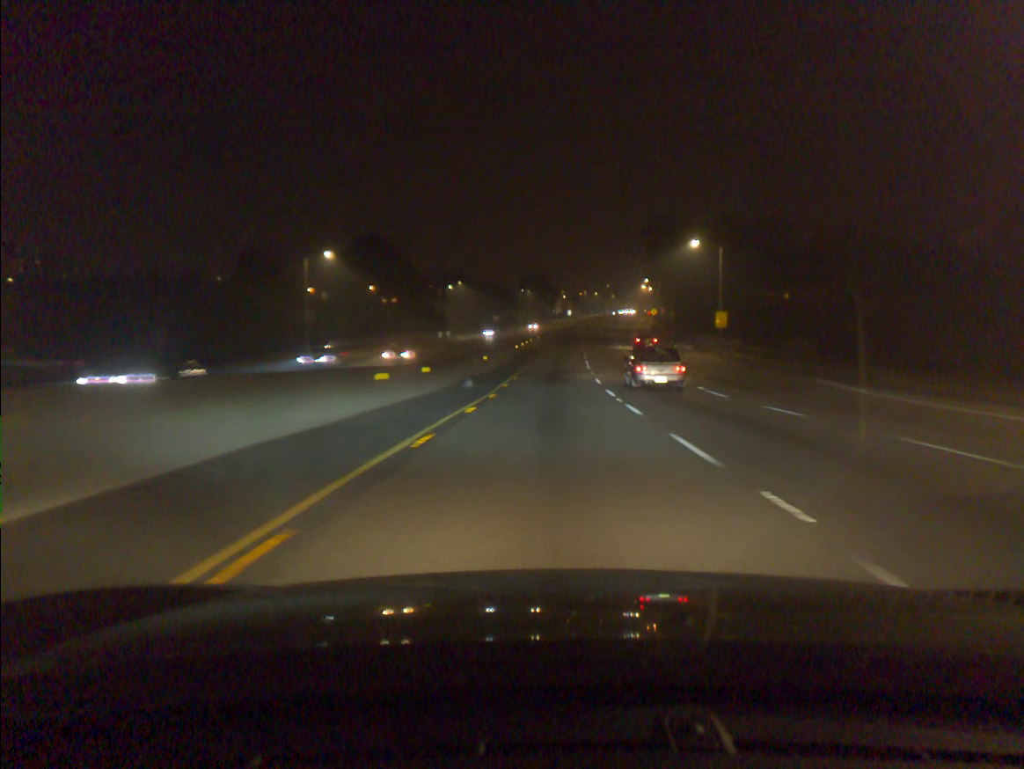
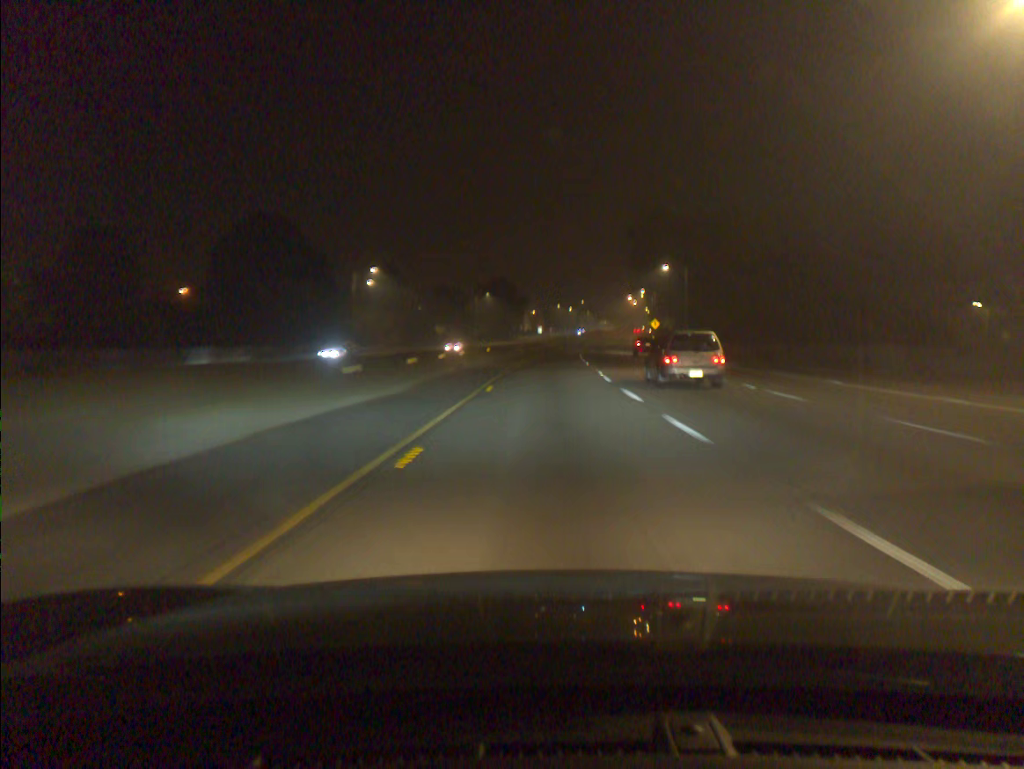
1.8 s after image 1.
(+1.0, +50.3) m; +2°
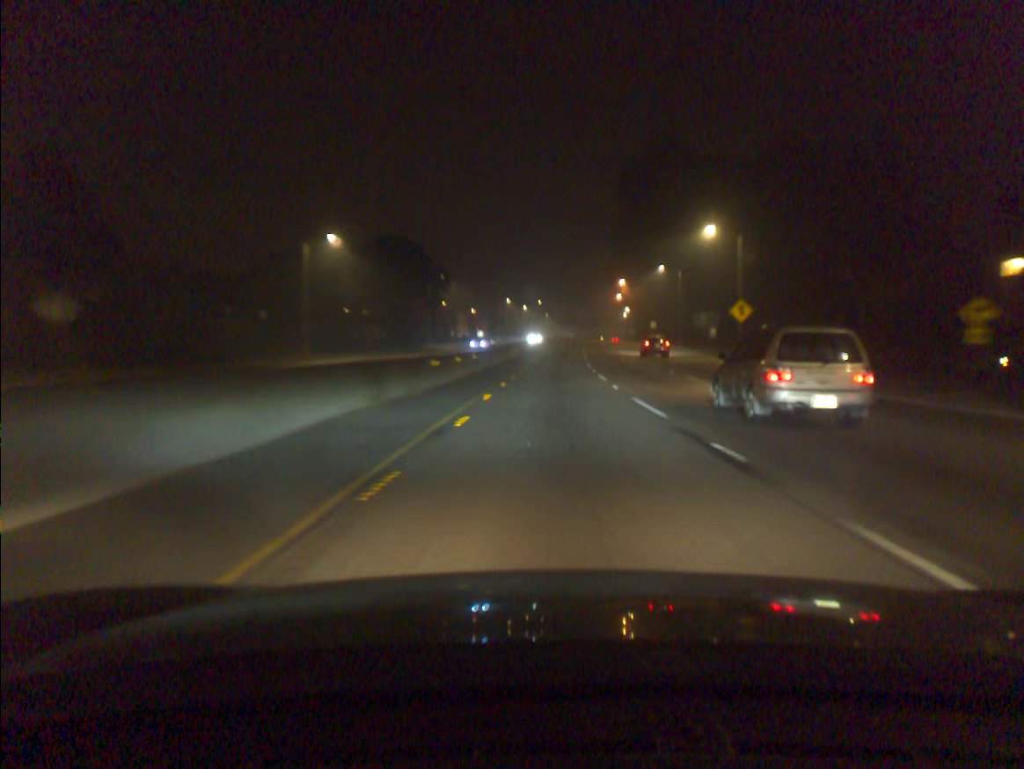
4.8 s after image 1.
(+2.4, +86.2) m; +3°
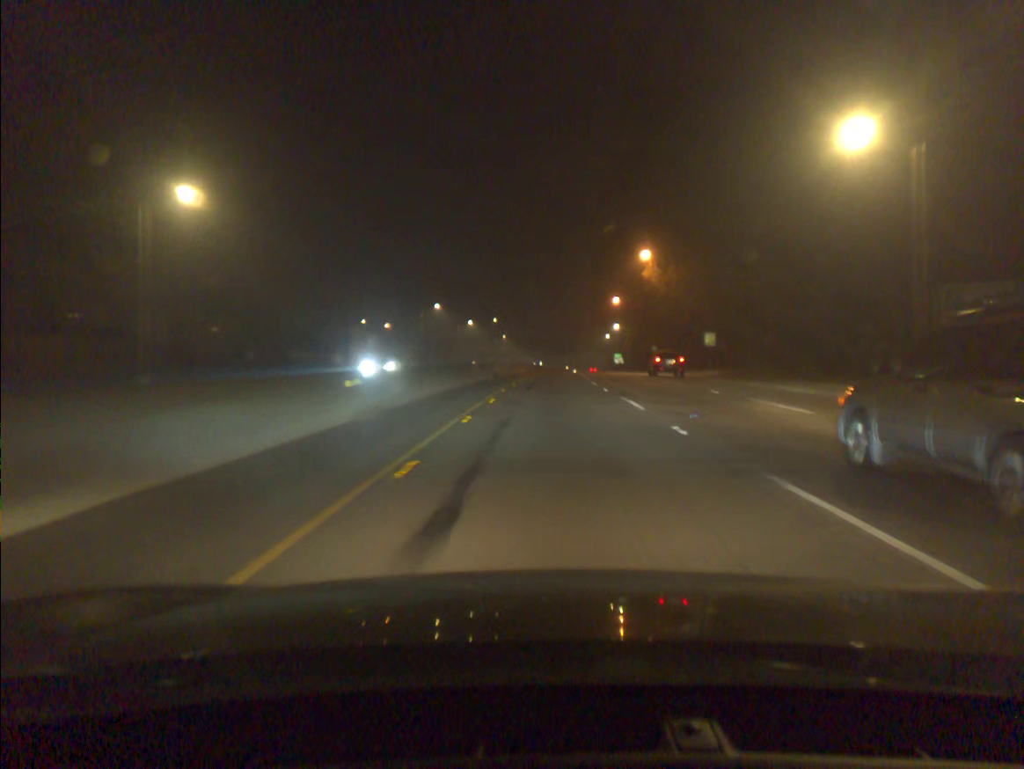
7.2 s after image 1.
(+1.9, +70.1) m; +3°
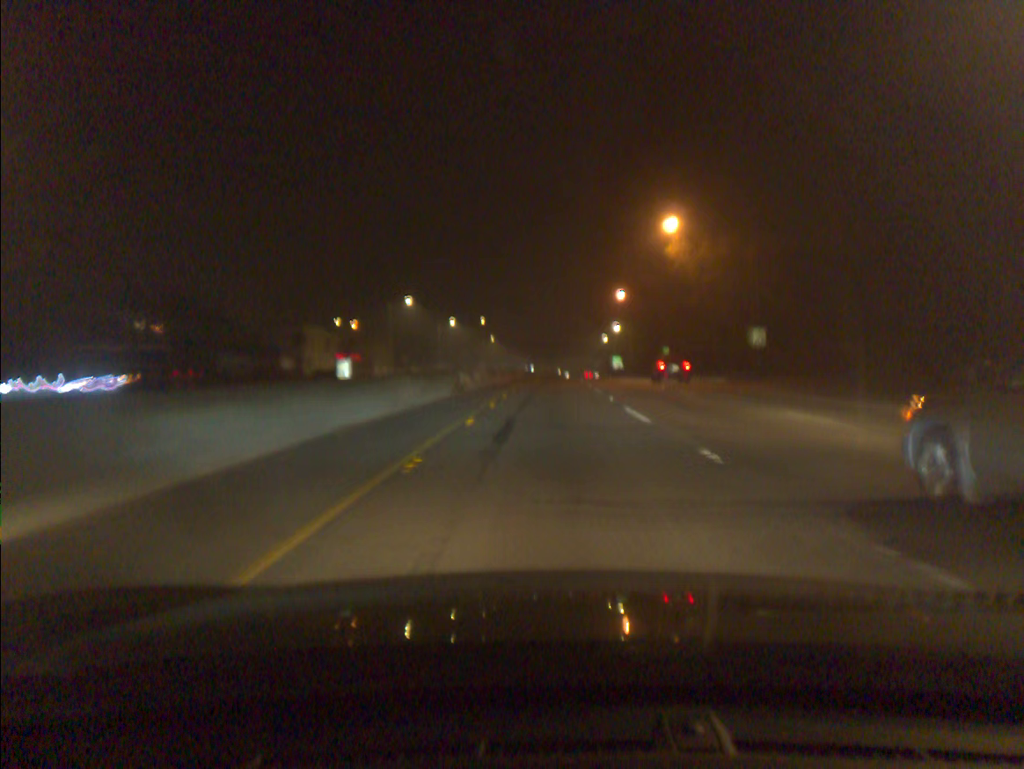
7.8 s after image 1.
(+0.1, +17.5) m; +1°
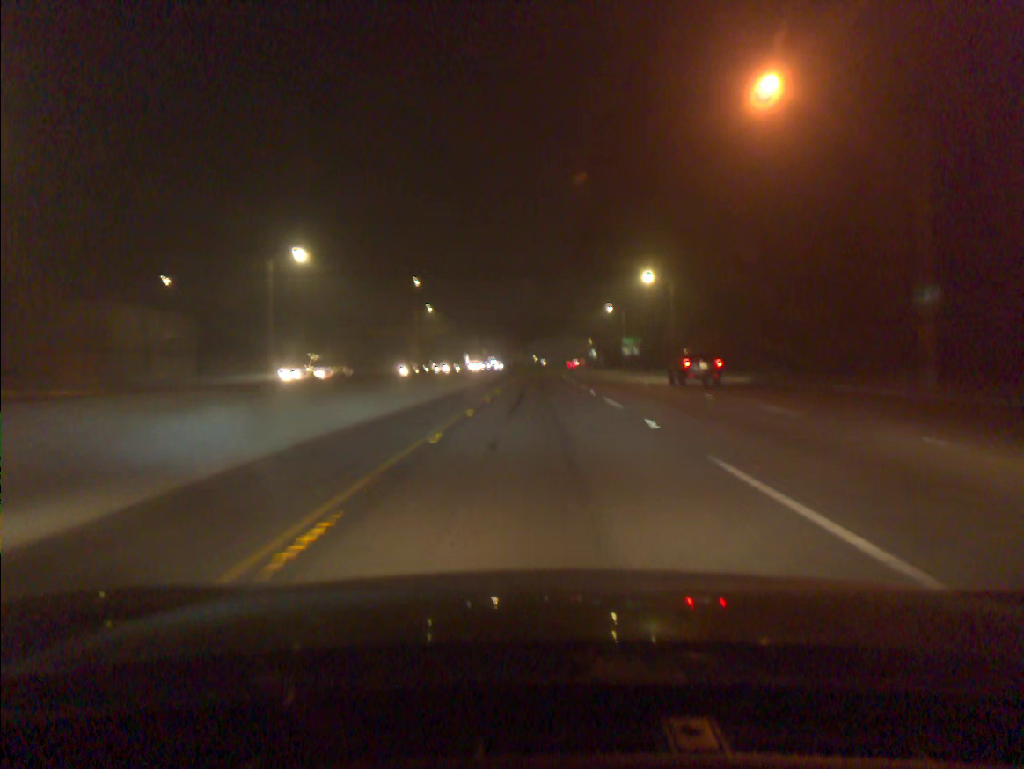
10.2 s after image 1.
(+1.3, +69.8) m; +2°
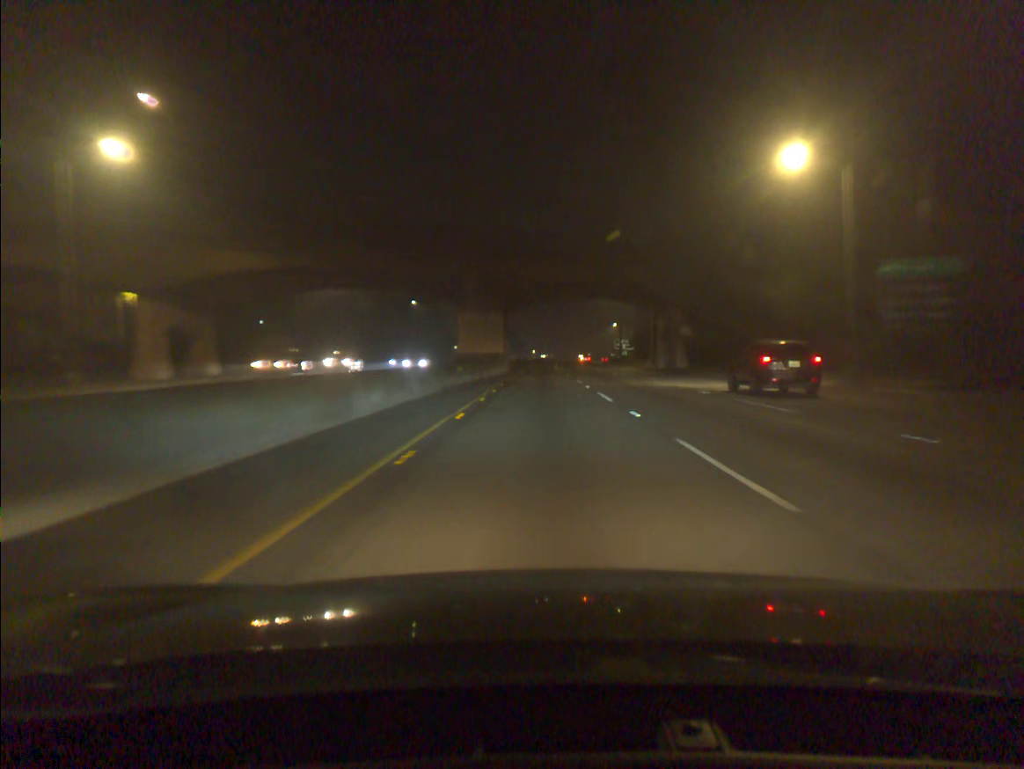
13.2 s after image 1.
(-0.2, +87.1) m; 0°
